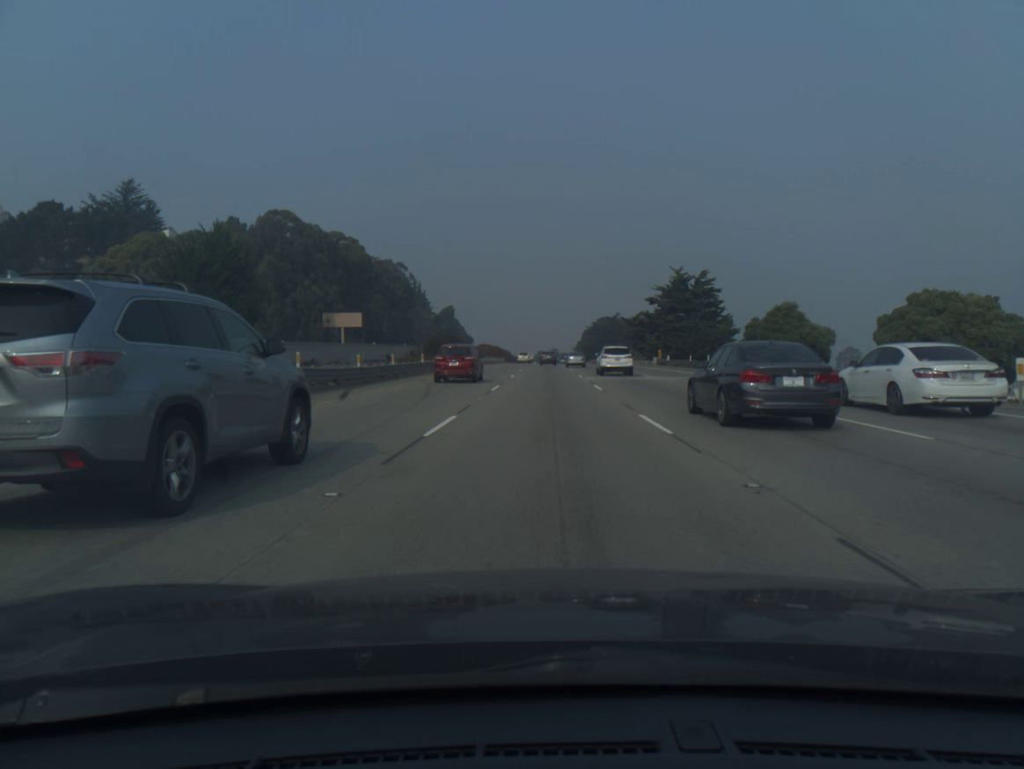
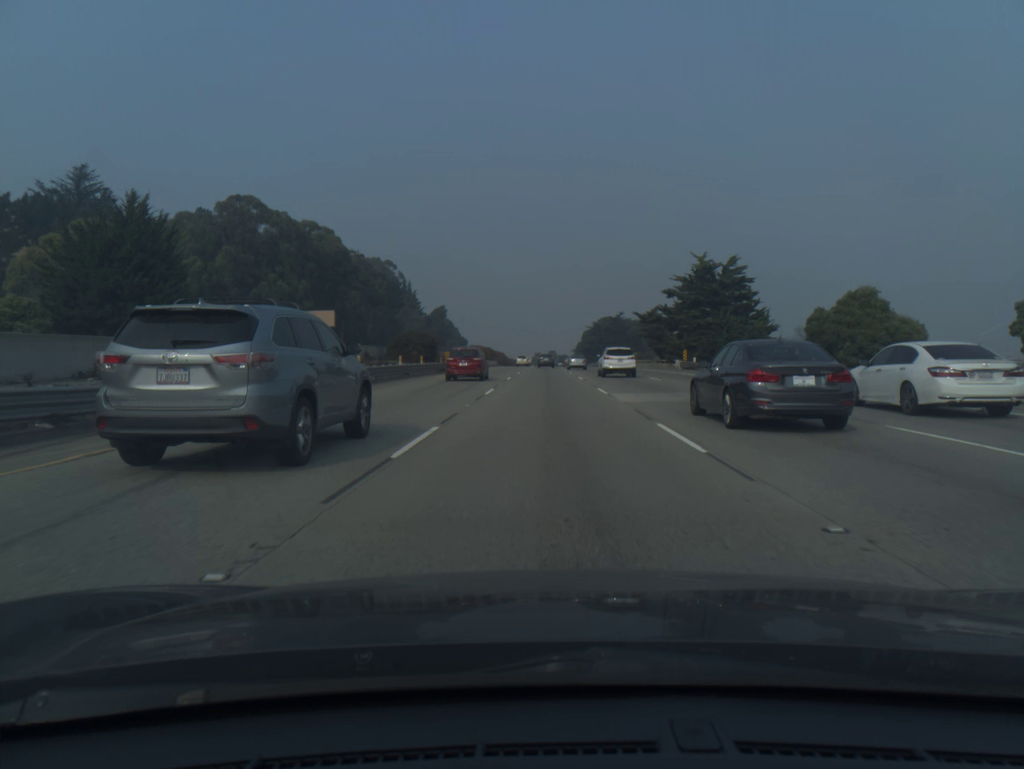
(0.0, +17.0) m; 0°
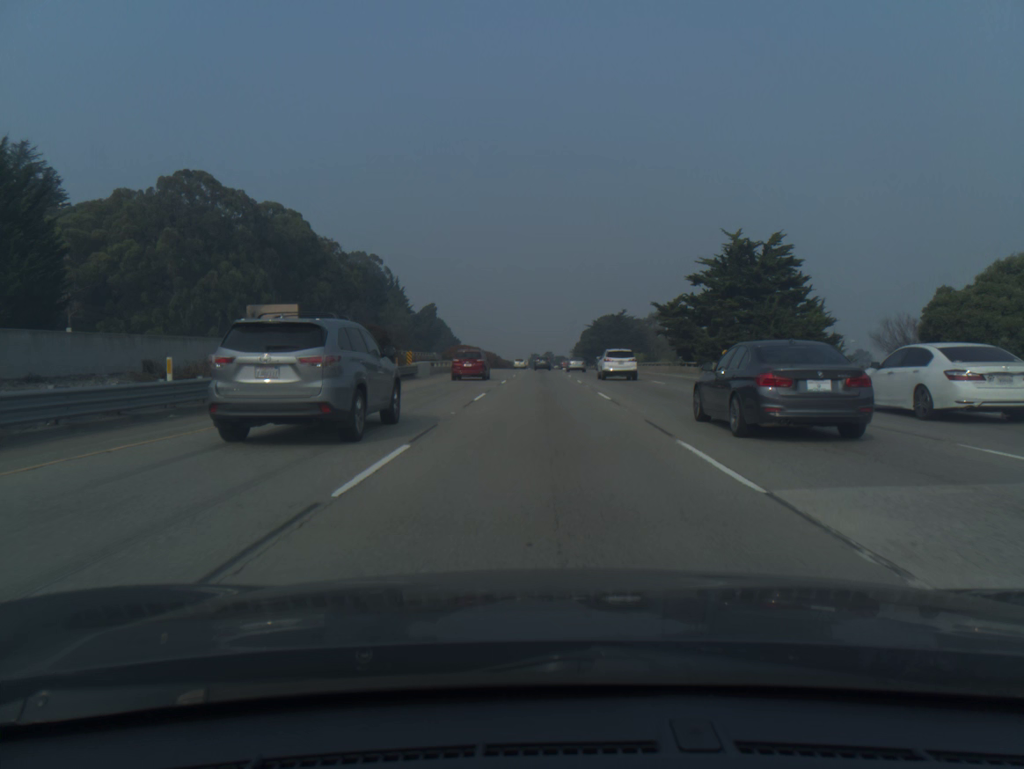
(0.0, +17.1) m; 0°
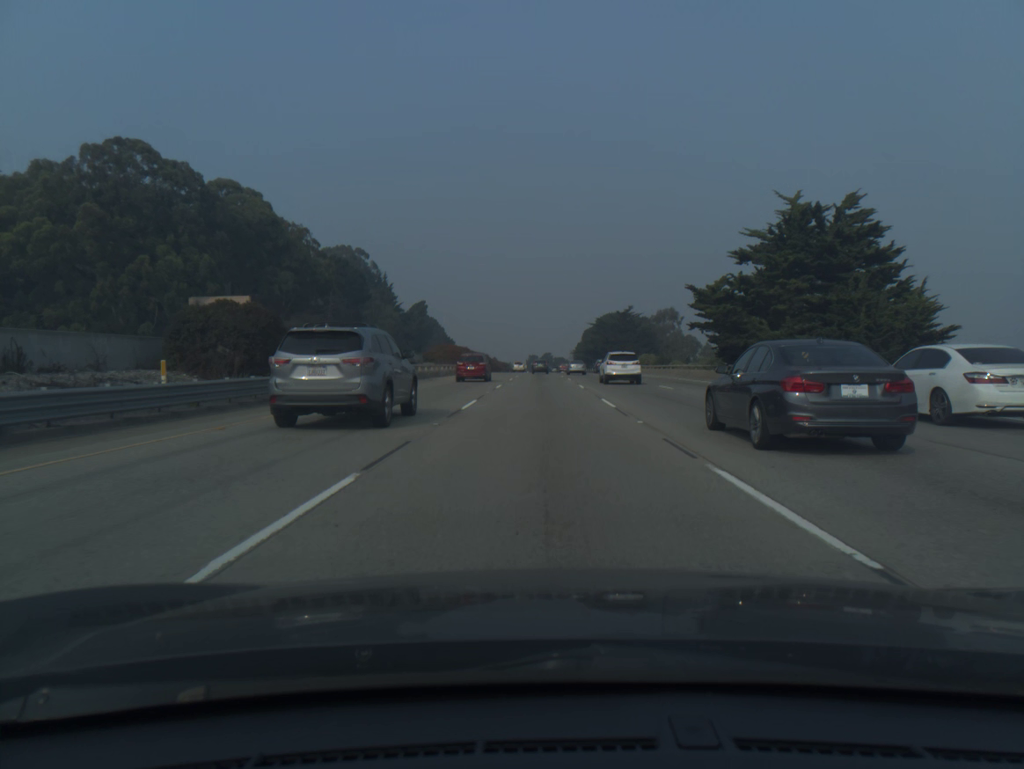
(0.0, +17.2) m; 0°
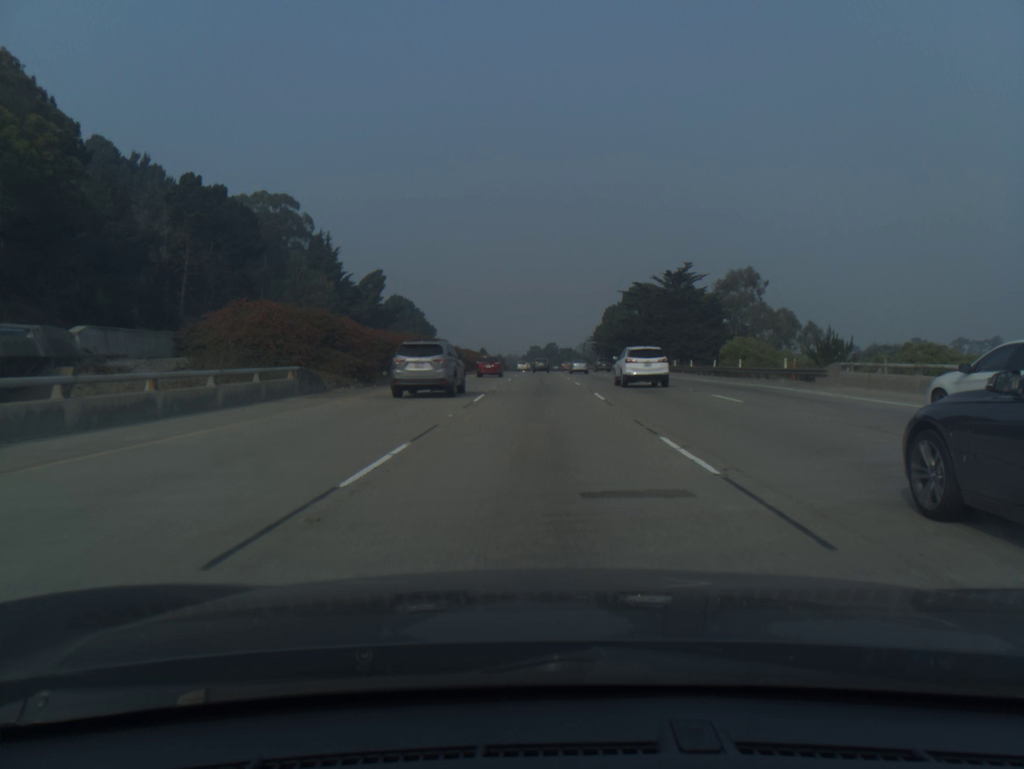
(-0.1, +70.0) m; 0°
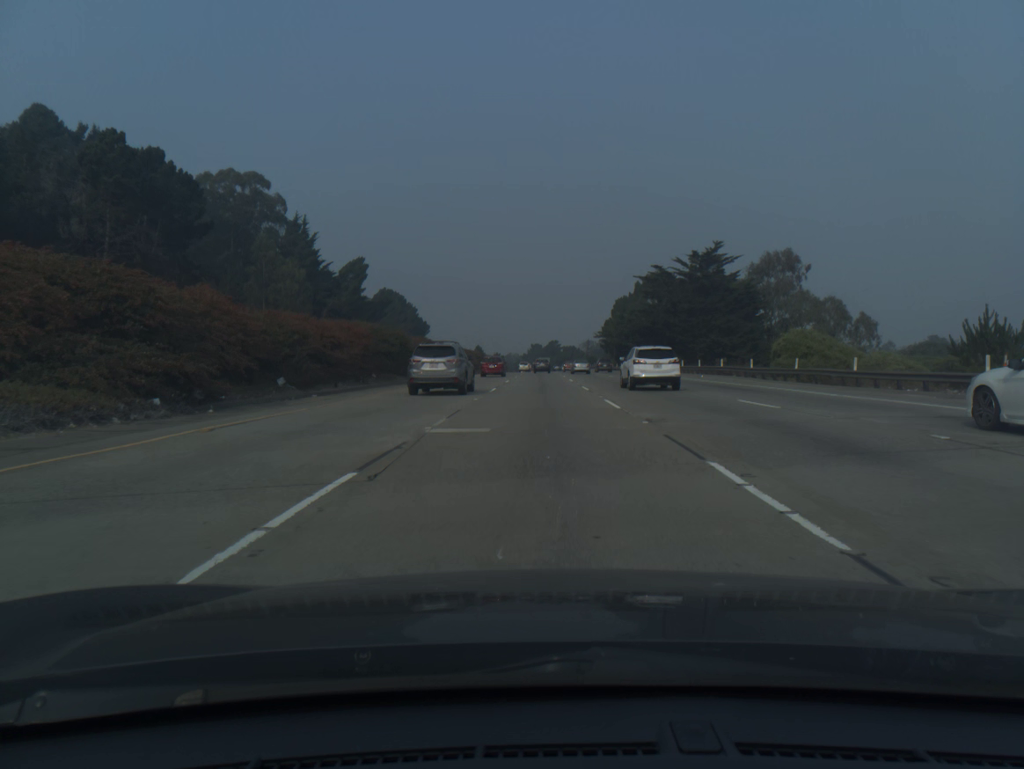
(0.0, +17.8) m; 0°
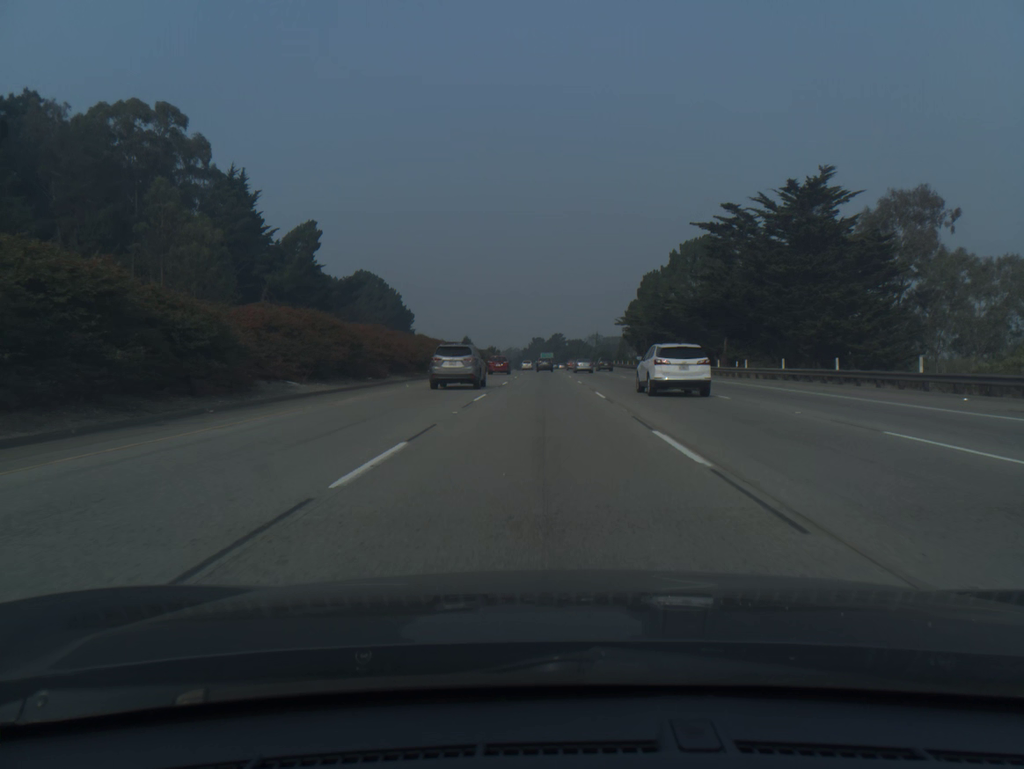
(-0.1, +36.0) m; 0°
